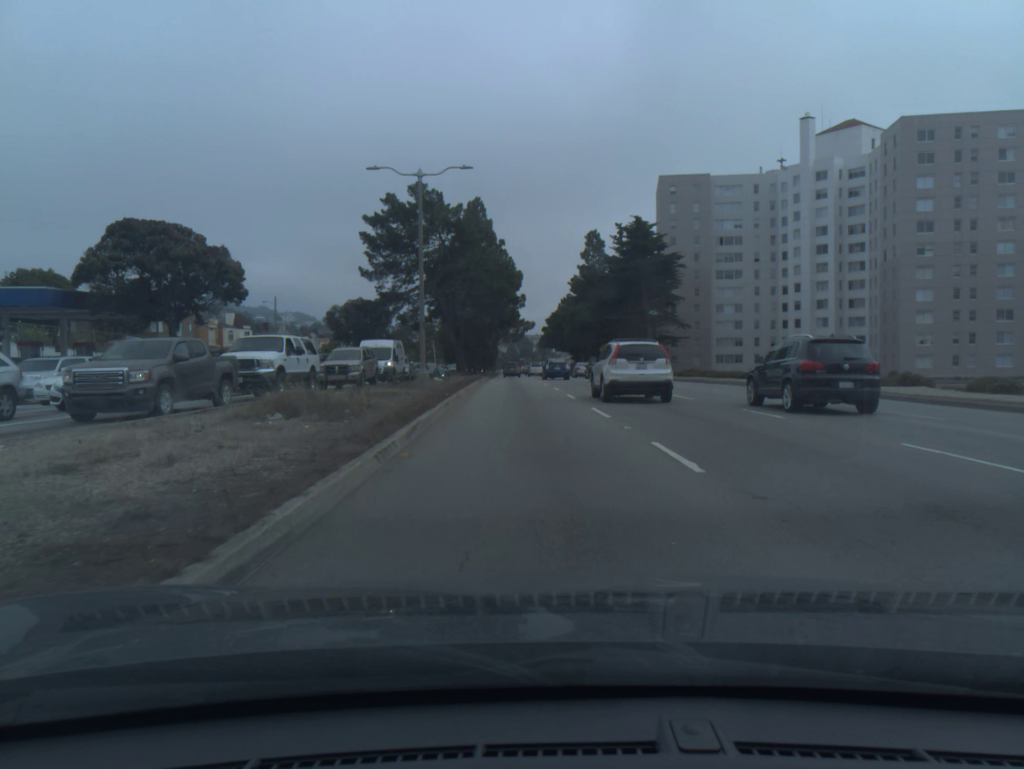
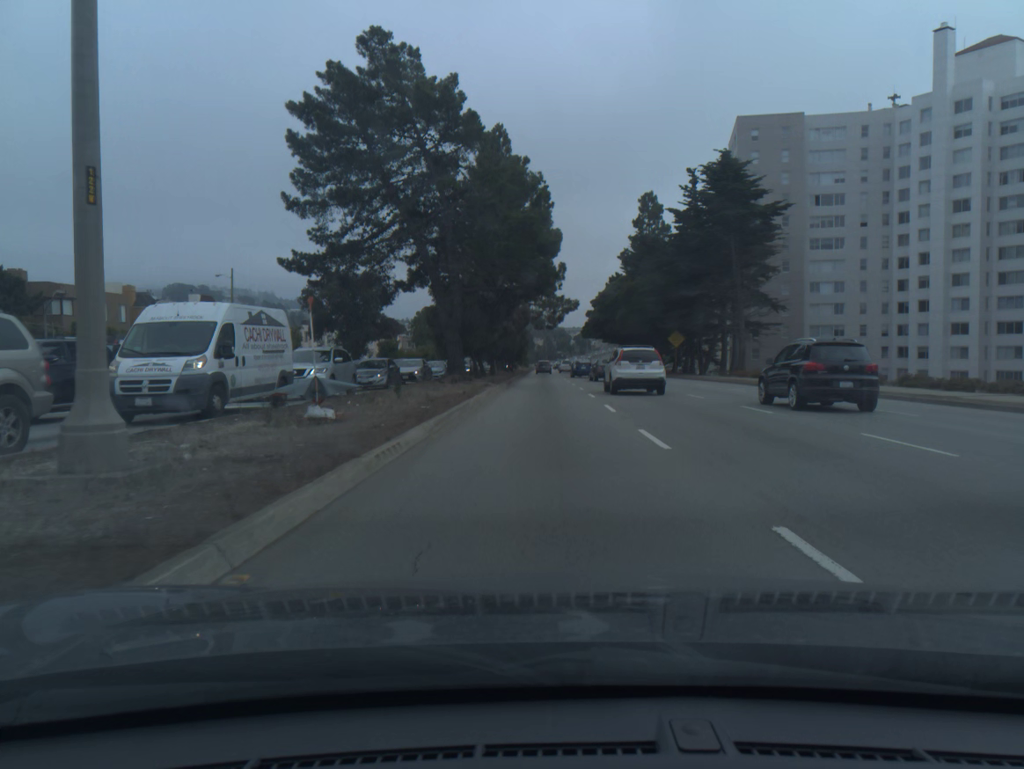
(-0.7, +27.6) m; -3°
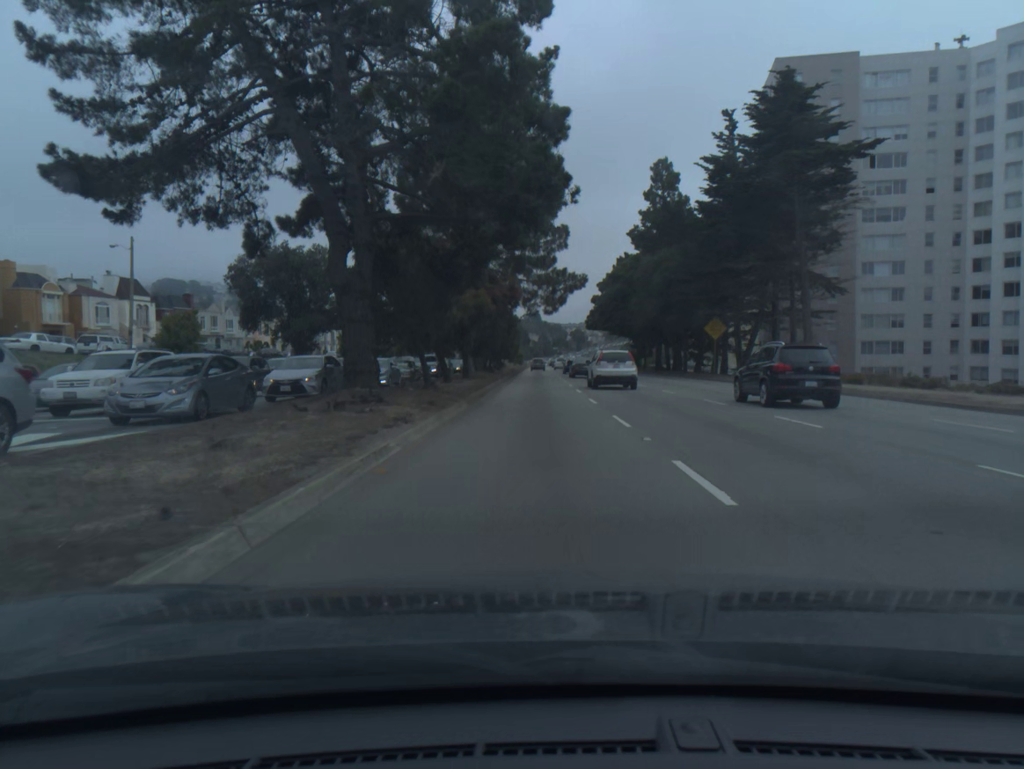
(+0.1, +18.5) m; 0°
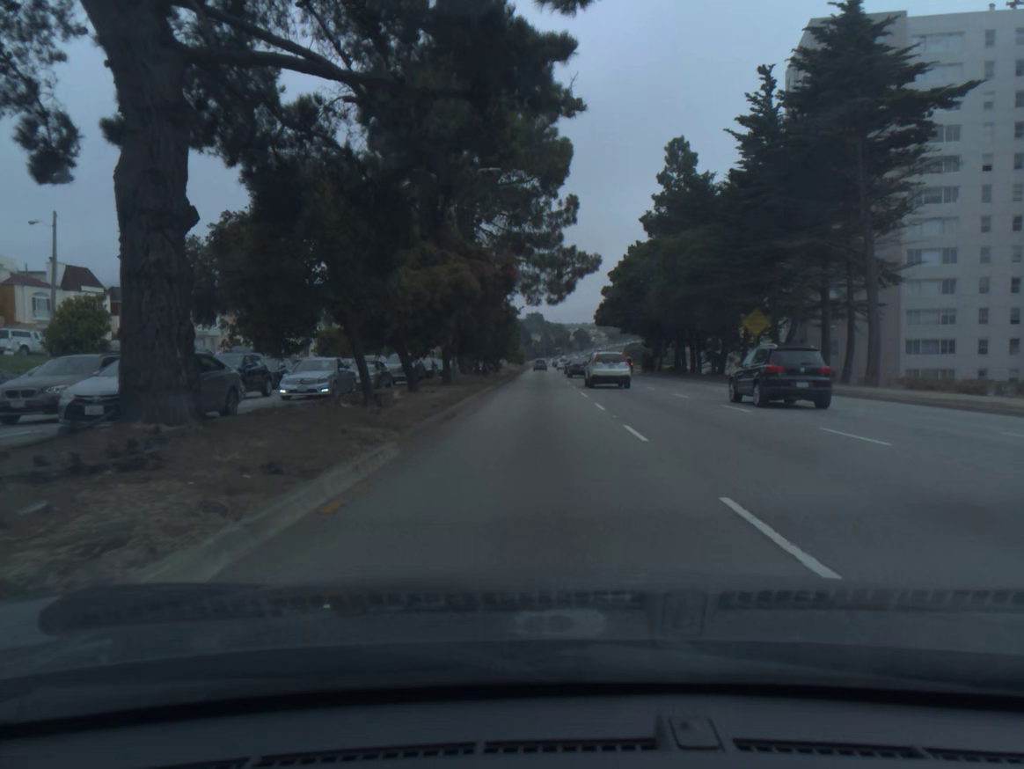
(0.0, +9.7) m; 0°
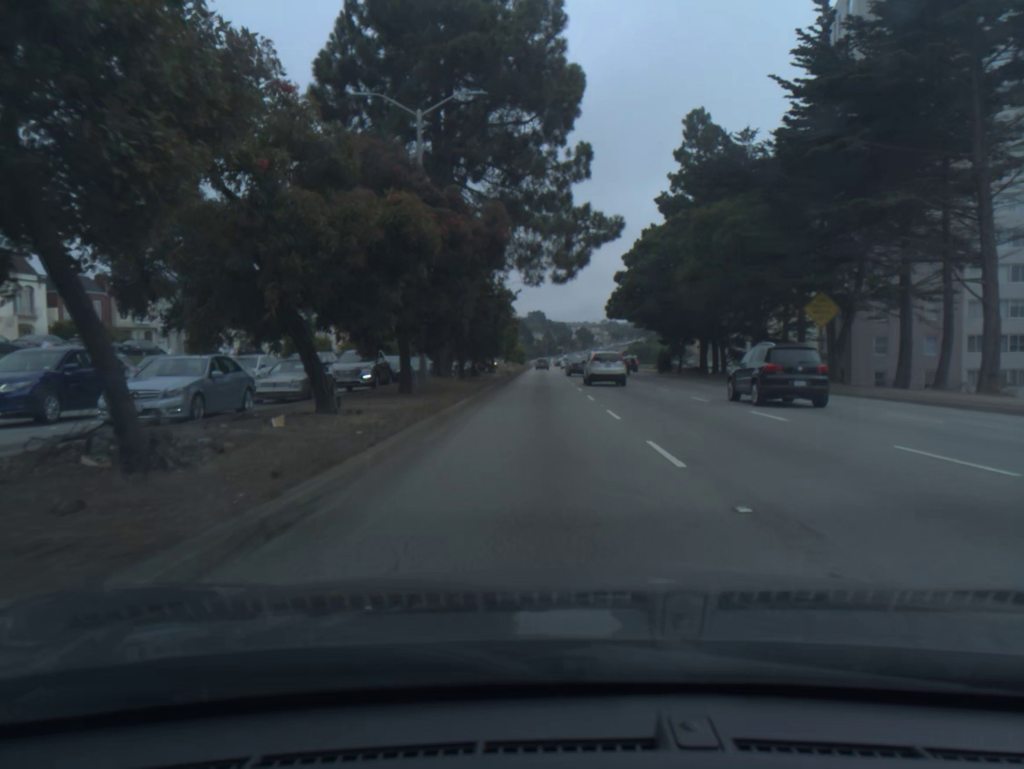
(0.0, +10.3) m; 0°
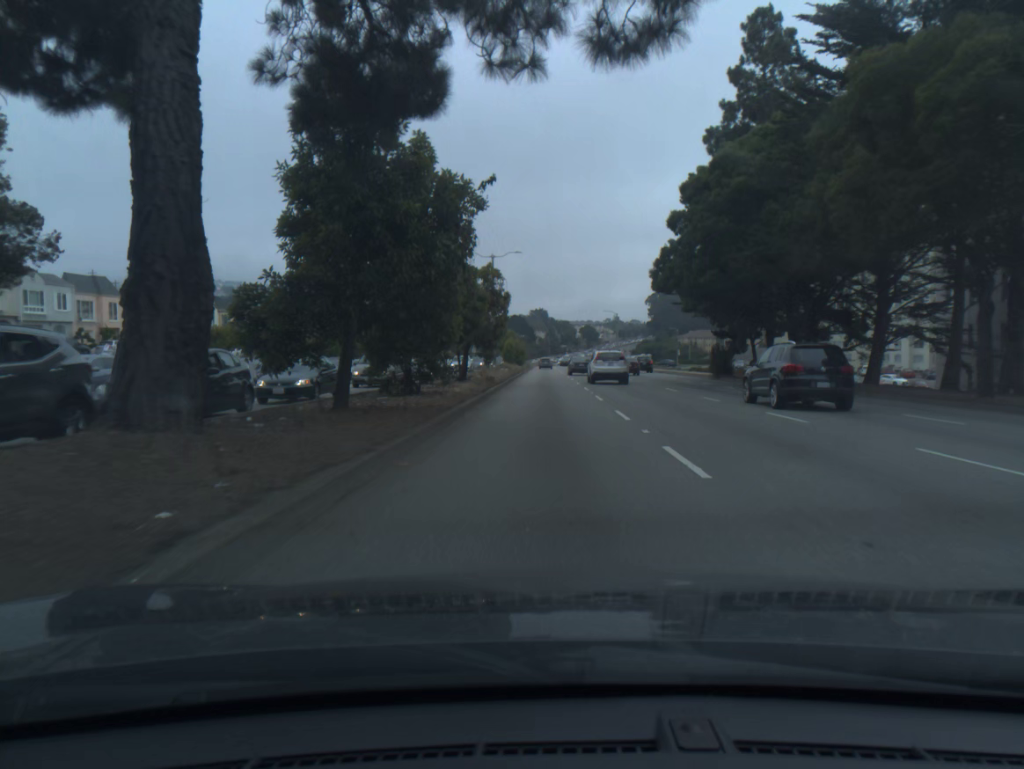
(0.0, +22.6) m; 0°
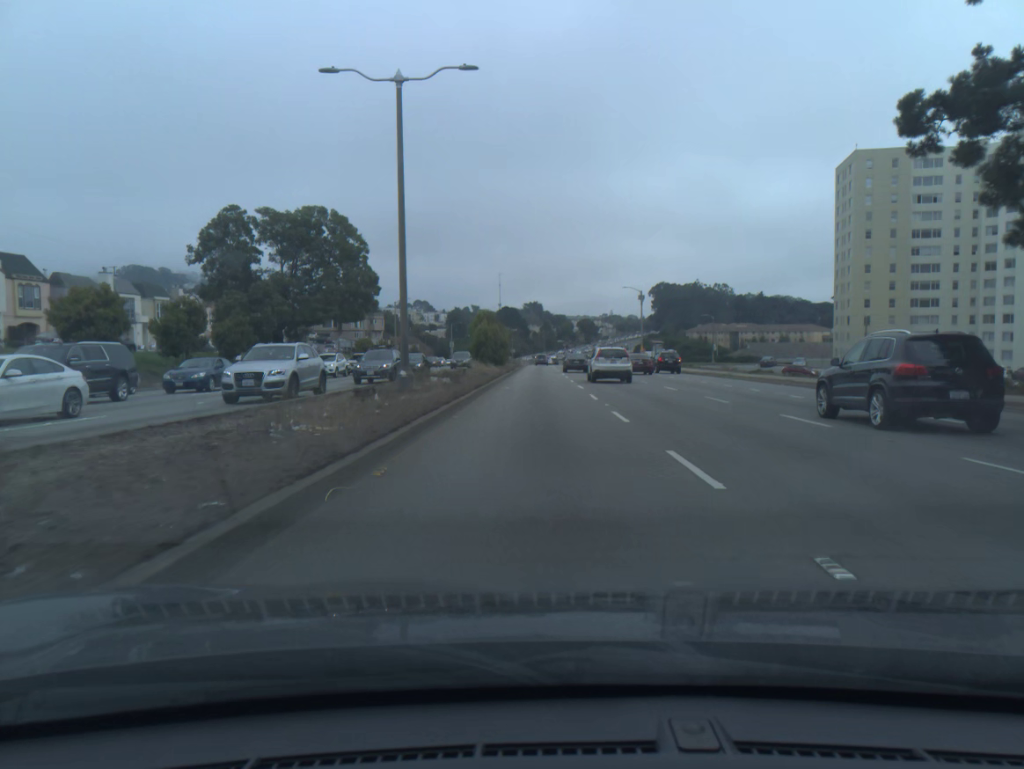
(+0.2, +38.1) m; 0°
